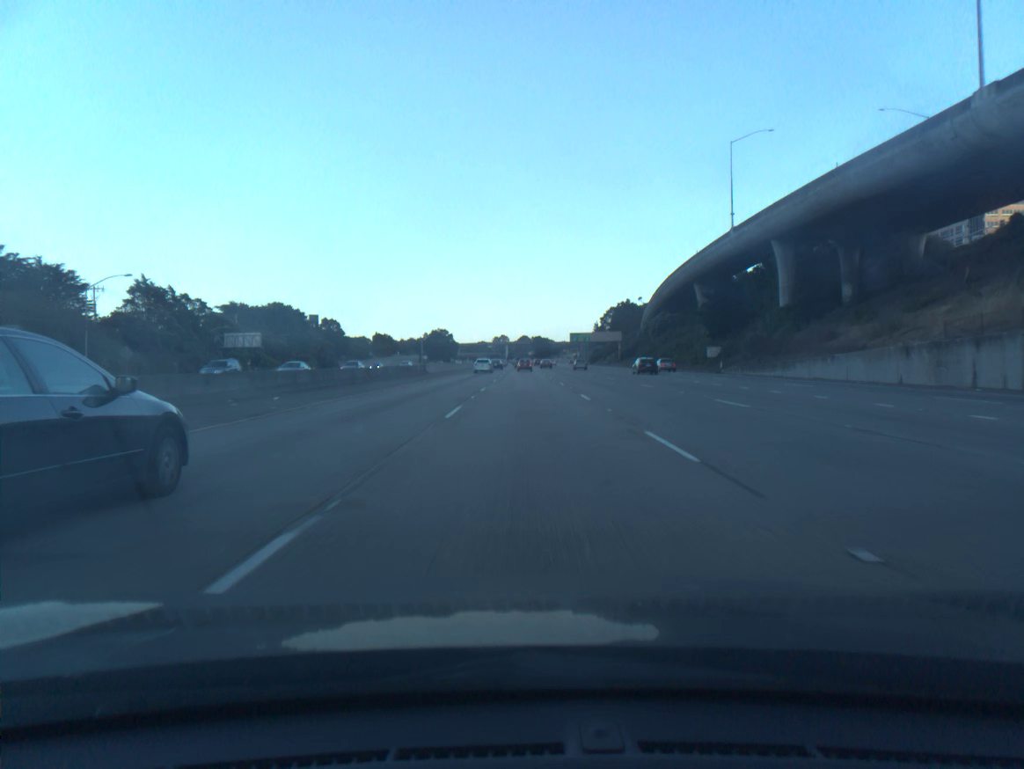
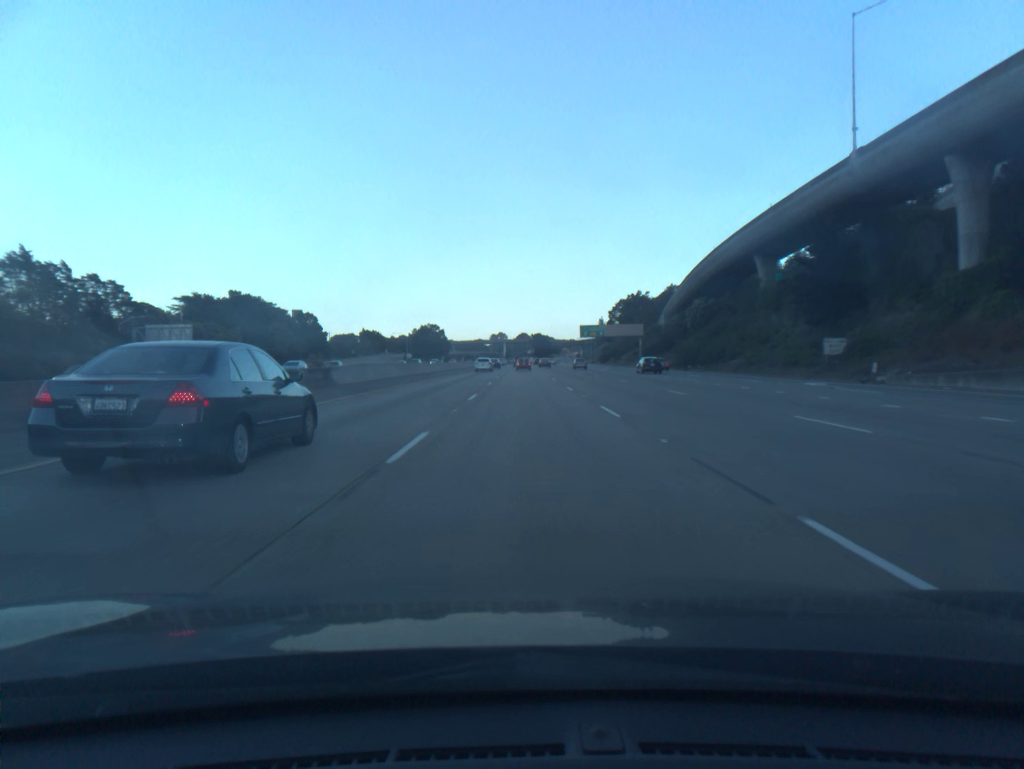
(0.0, +36.3) m; 0°
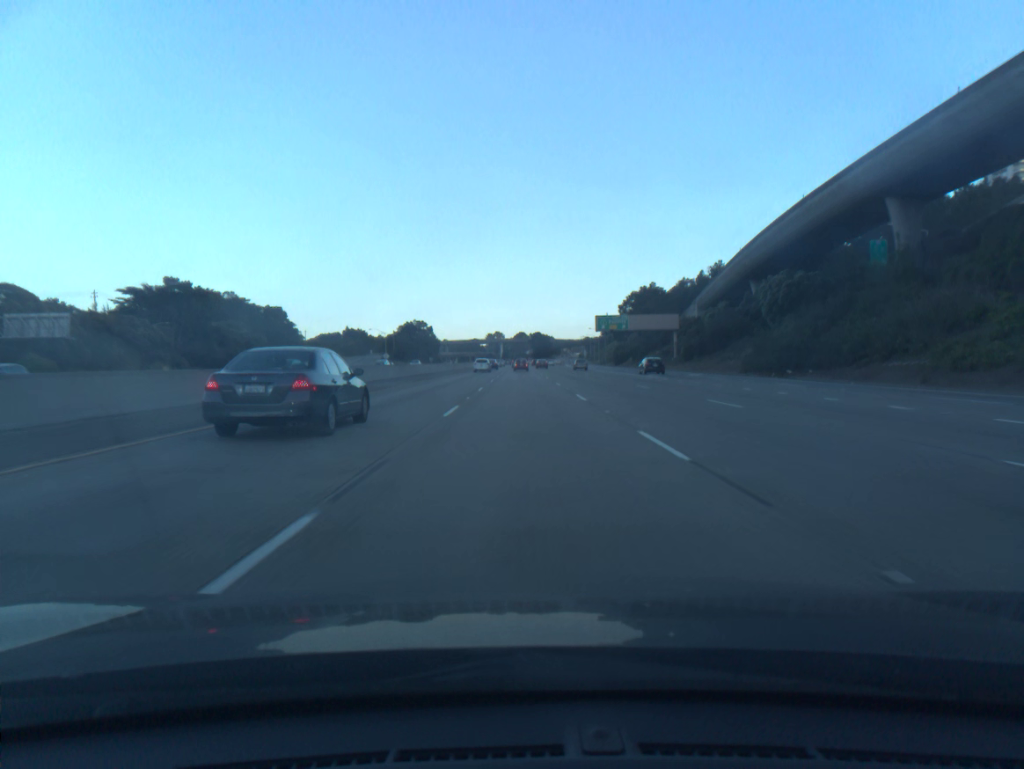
(+0.1, +36.5) m; 0°
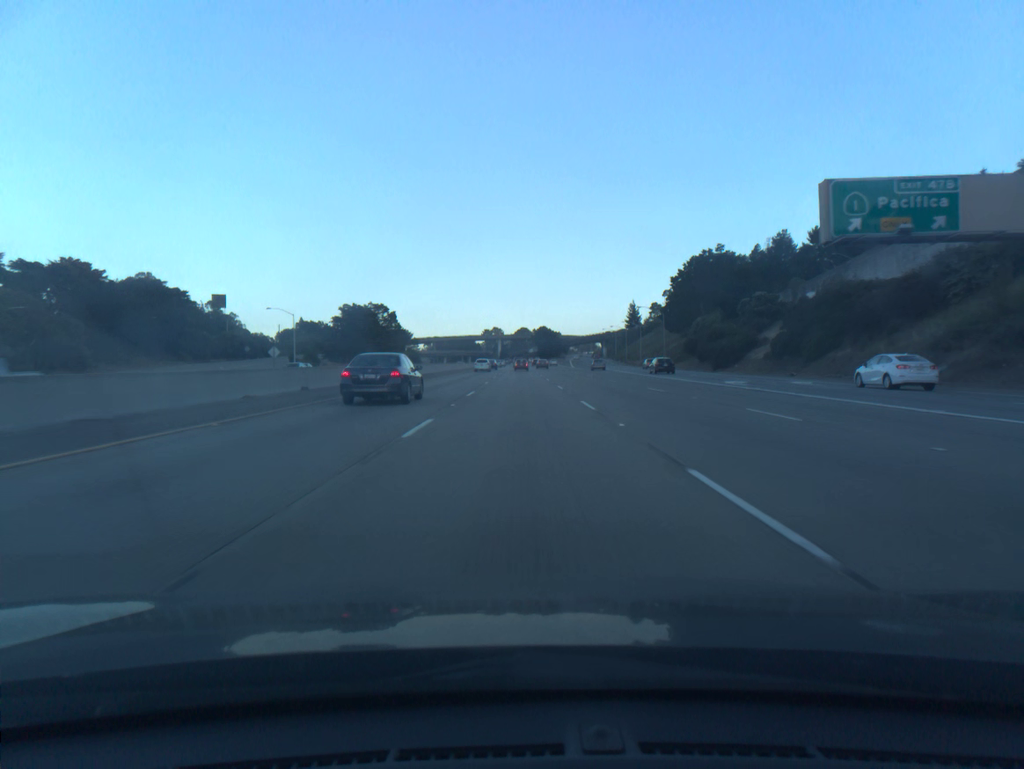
(+0.1, +92.4) m; 0°
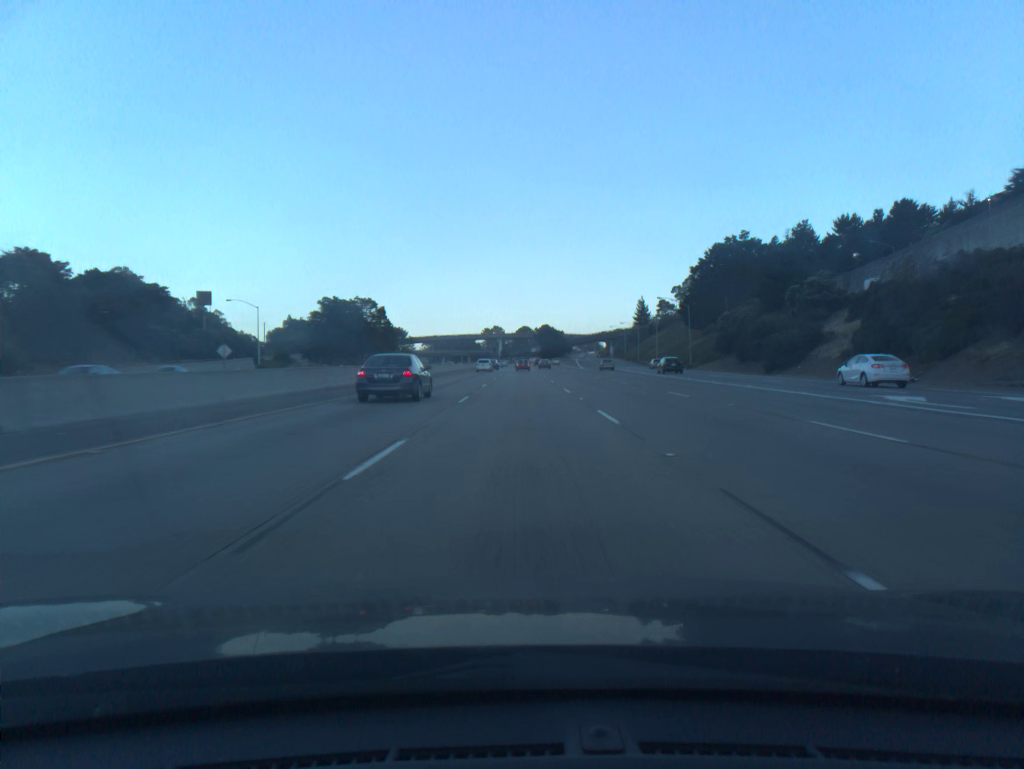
(0.0, +18.8) m; 0°
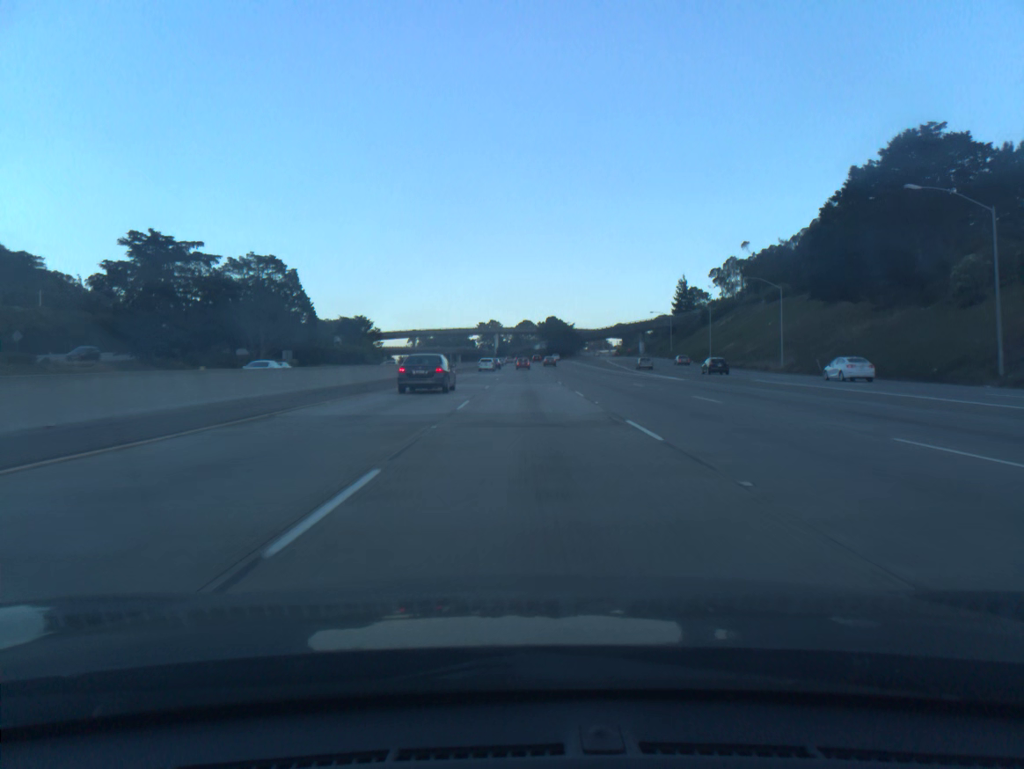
(-0.1, +76.3) m; 0°
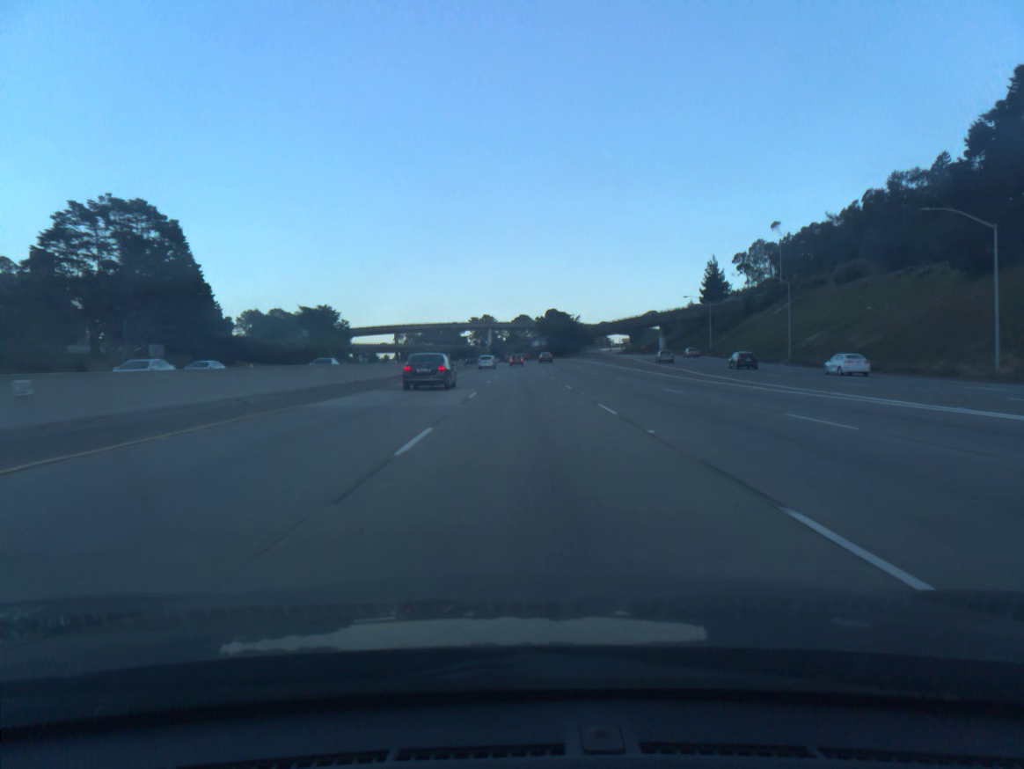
(+0.1, +38.7) m; 0°
